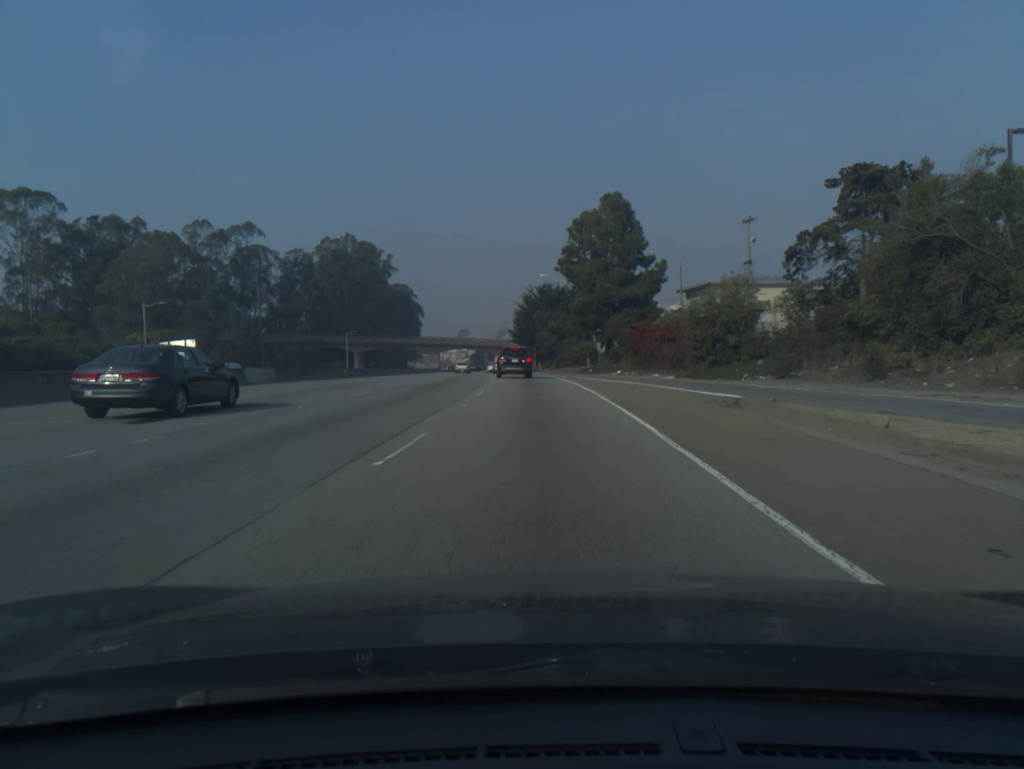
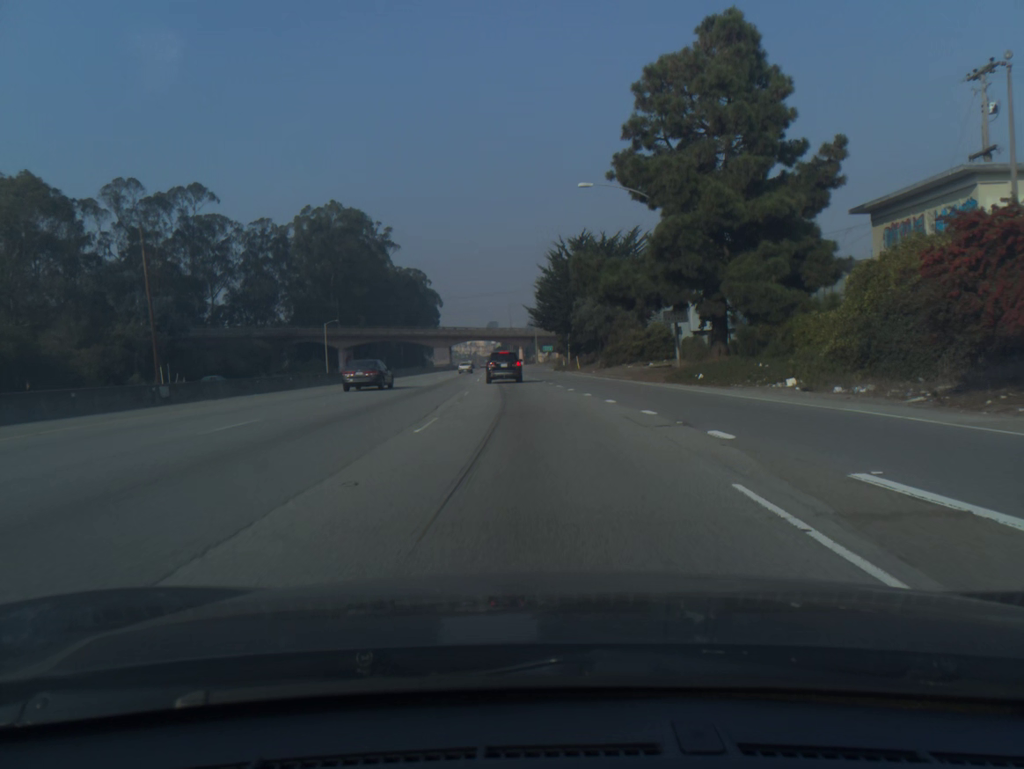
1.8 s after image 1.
(-0.7, +39.6) m; -2°
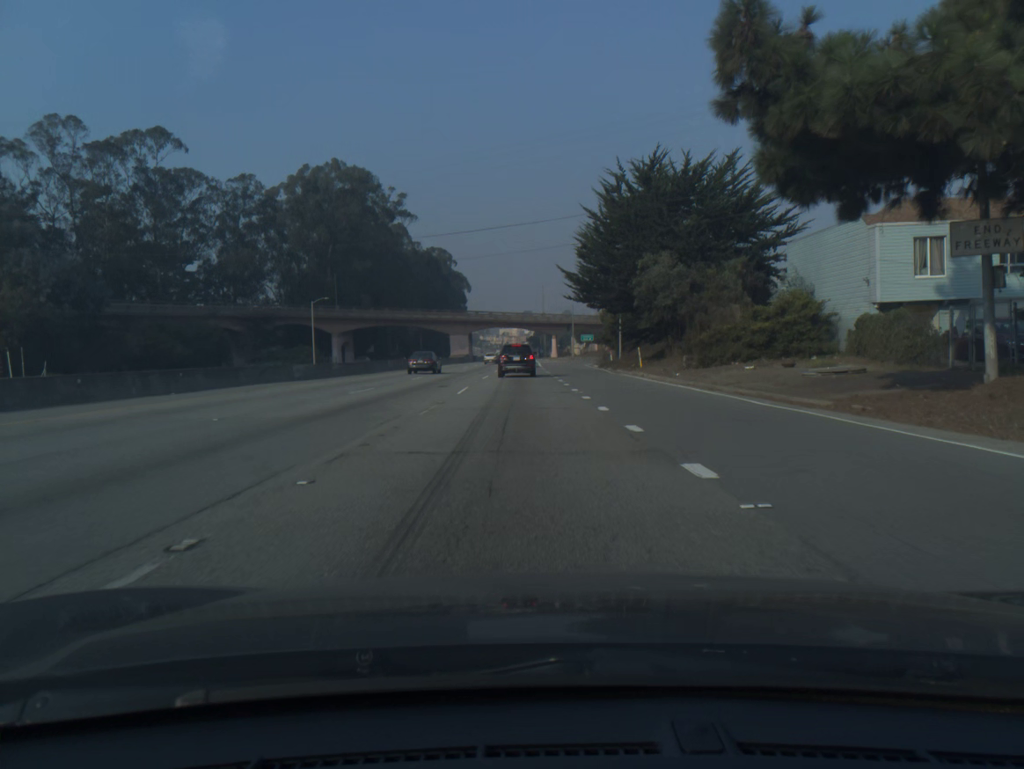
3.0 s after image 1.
(-0.6, +26.2) m; -3°
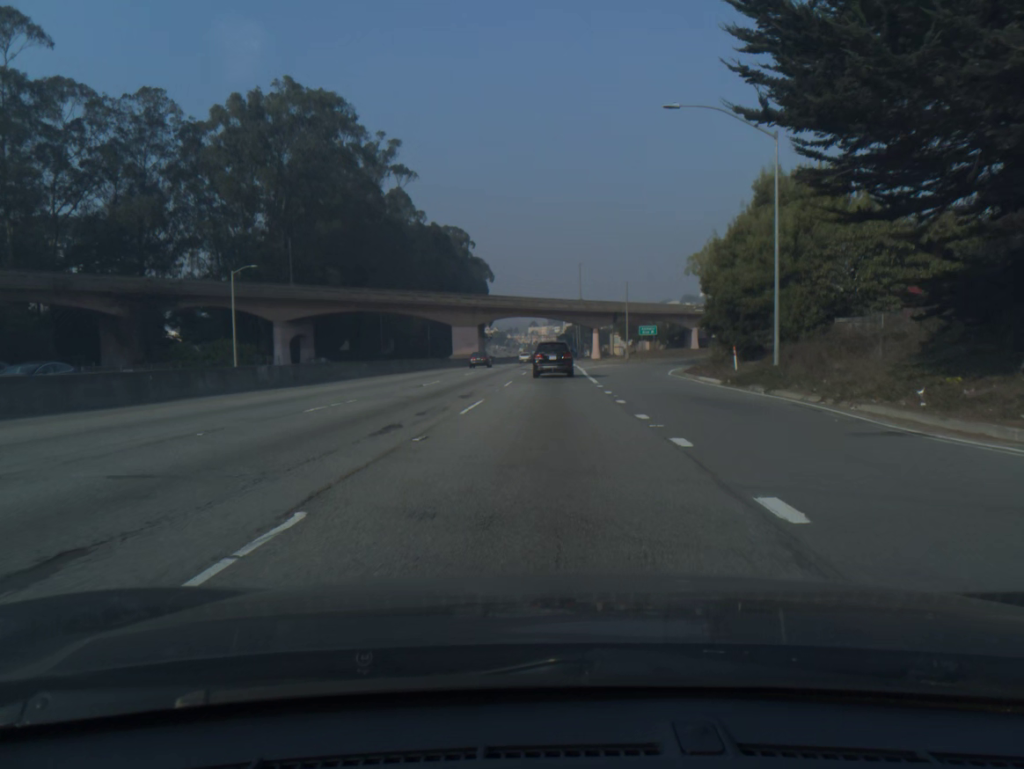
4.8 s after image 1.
(-1.0, +37.9) m; -2°
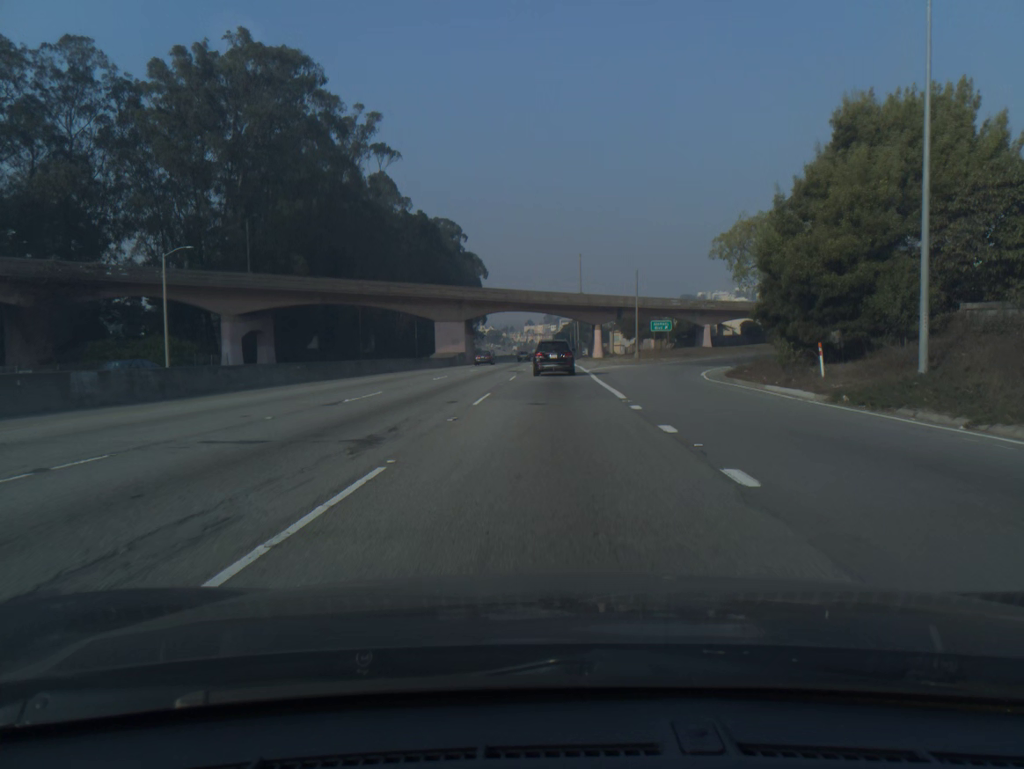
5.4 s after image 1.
(0.0, +12.1) m; 0°
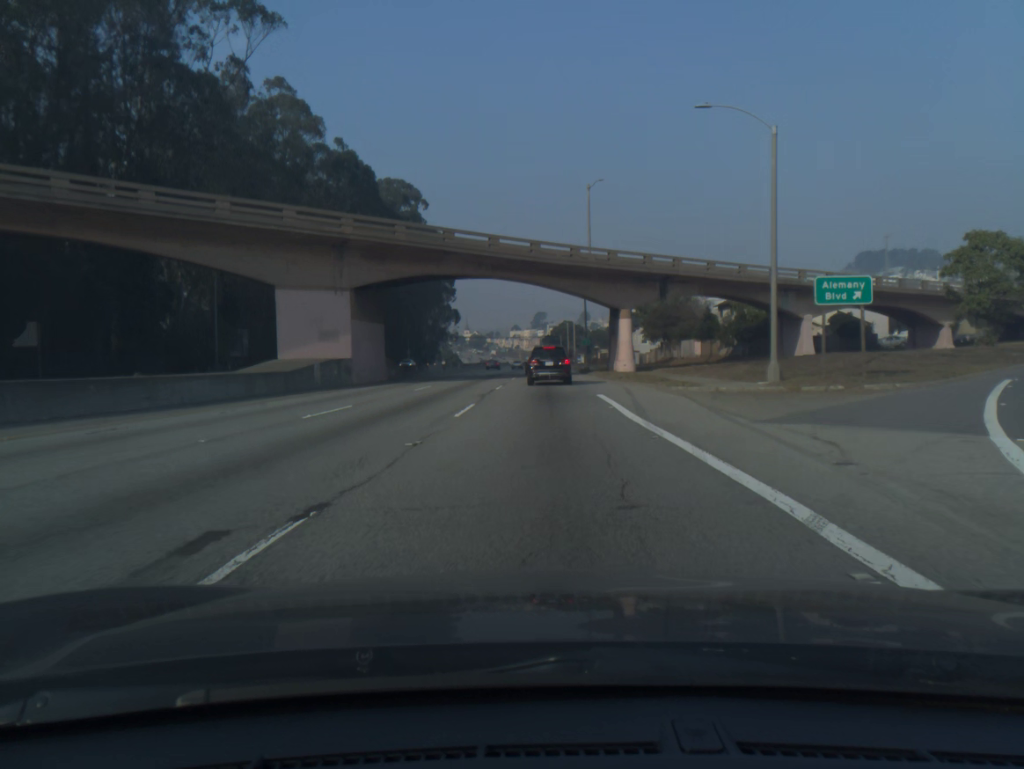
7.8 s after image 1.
(+0.5, +46.7) m; +1°
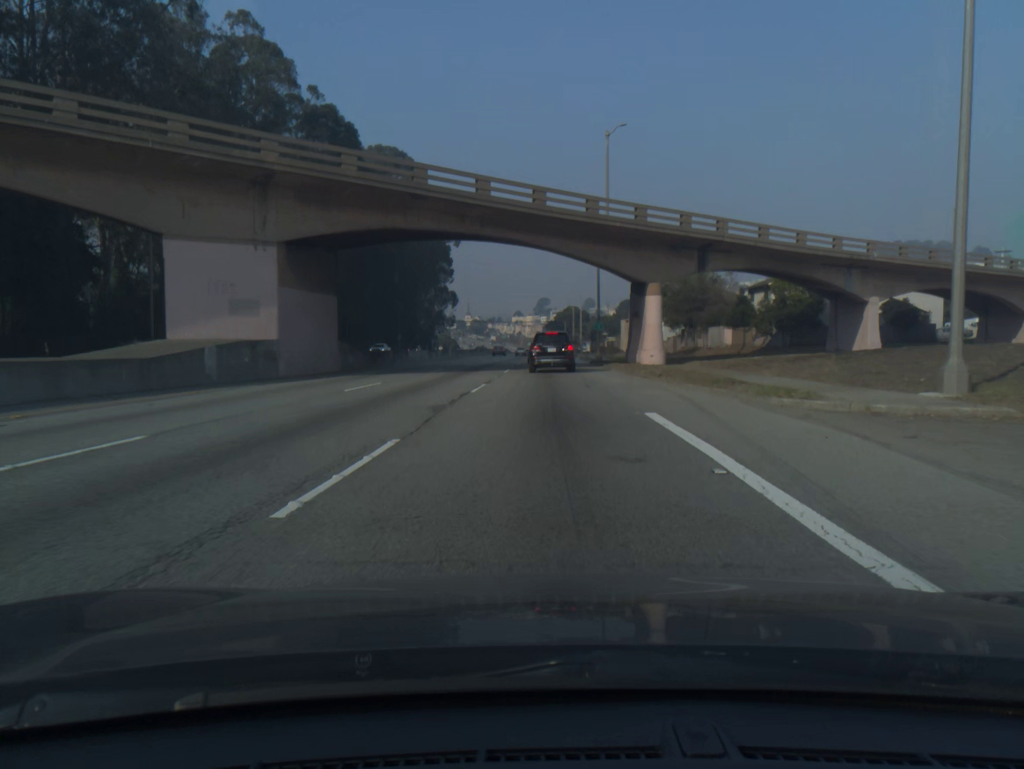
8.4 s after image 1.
(-0.1, +11.2) m; 0°
